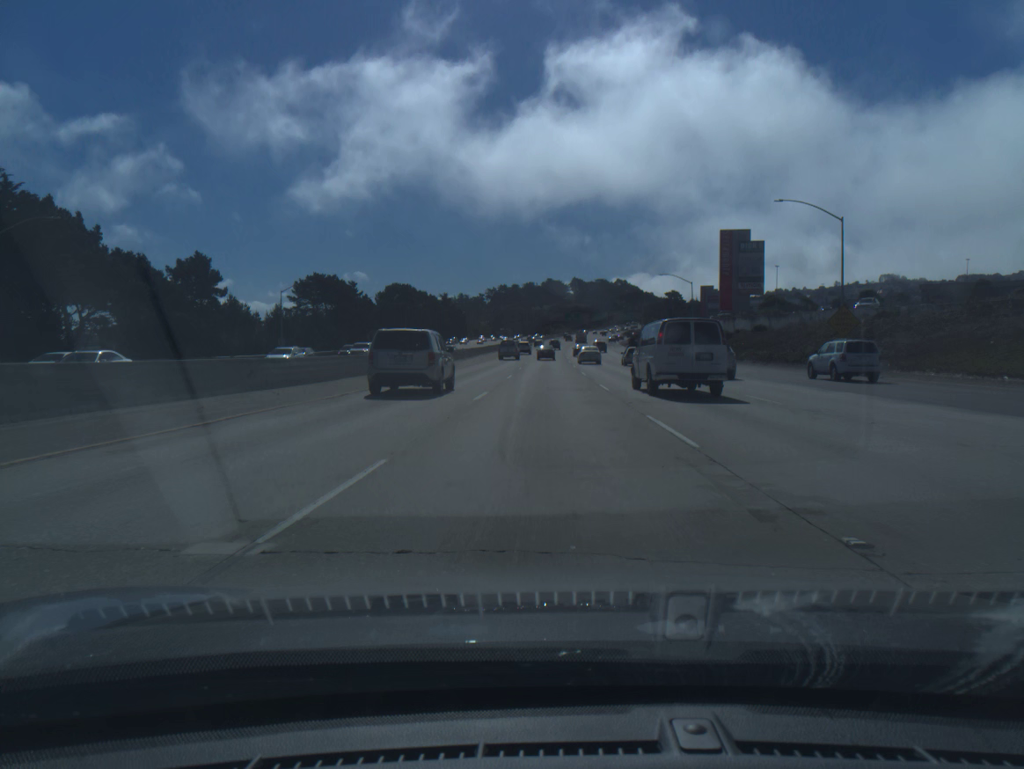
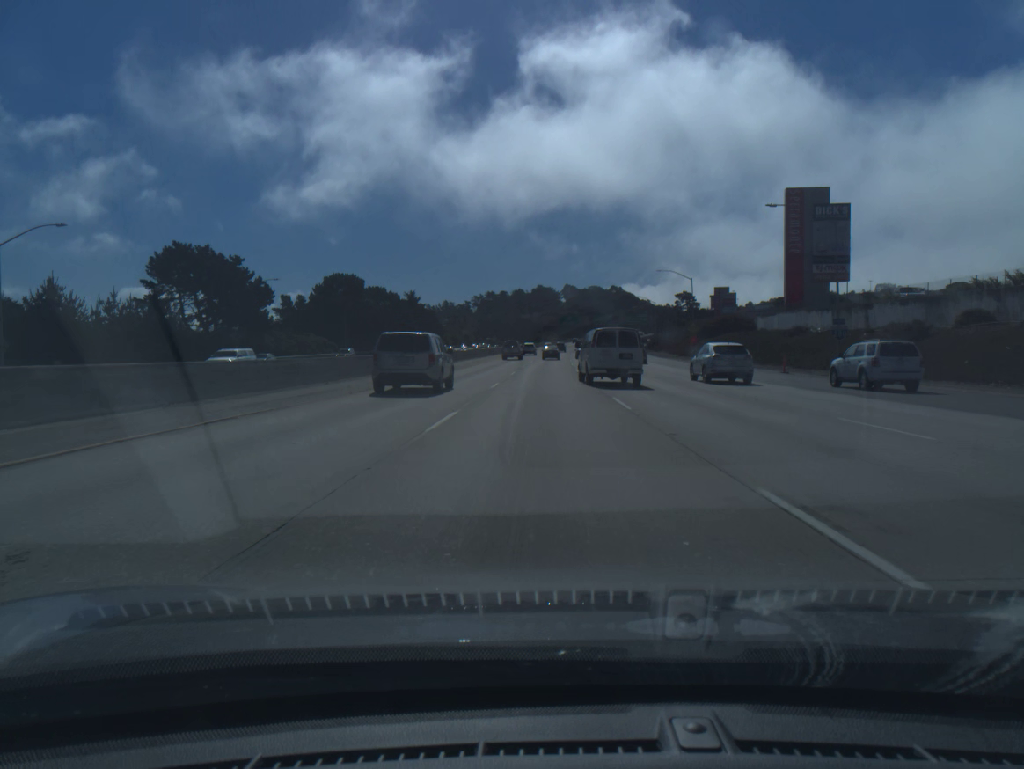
(+0.3, +51.4) m; +1°
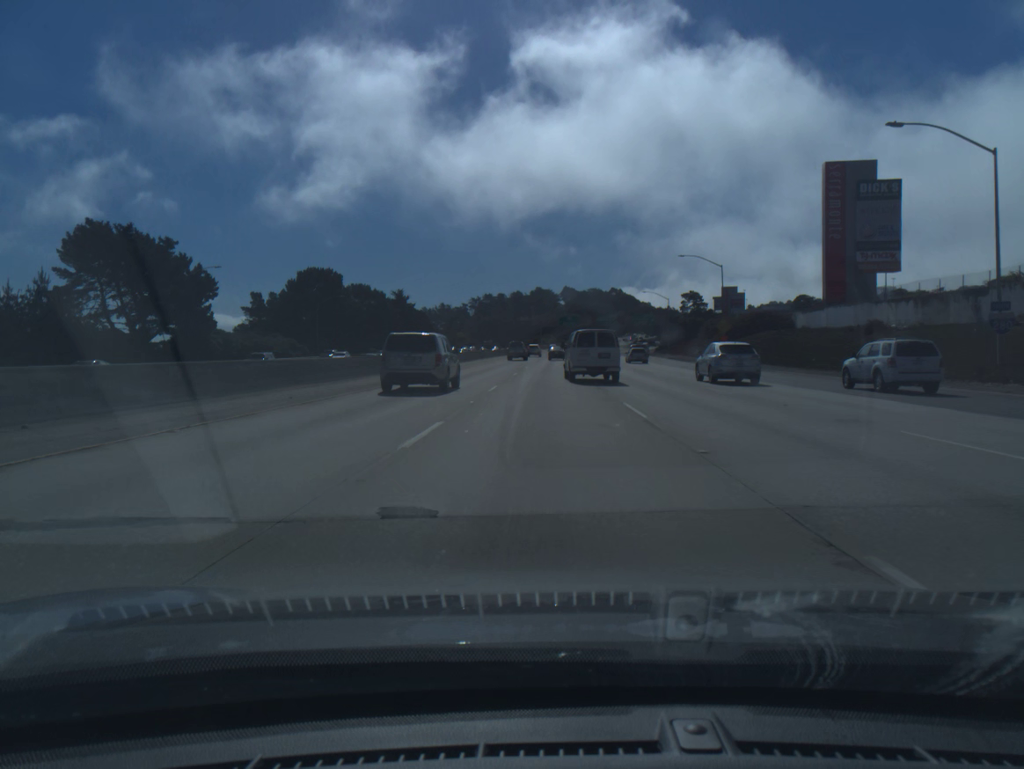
(0.0, +17.1) m; 0°
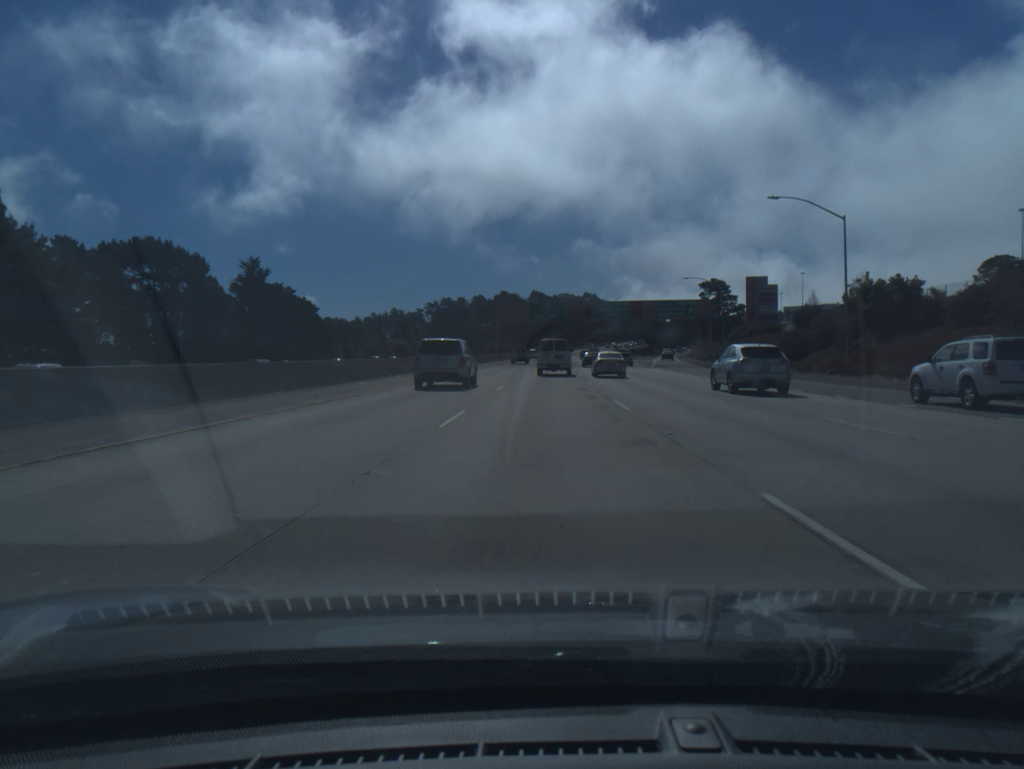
(+1.5, +84.7) m; +2°
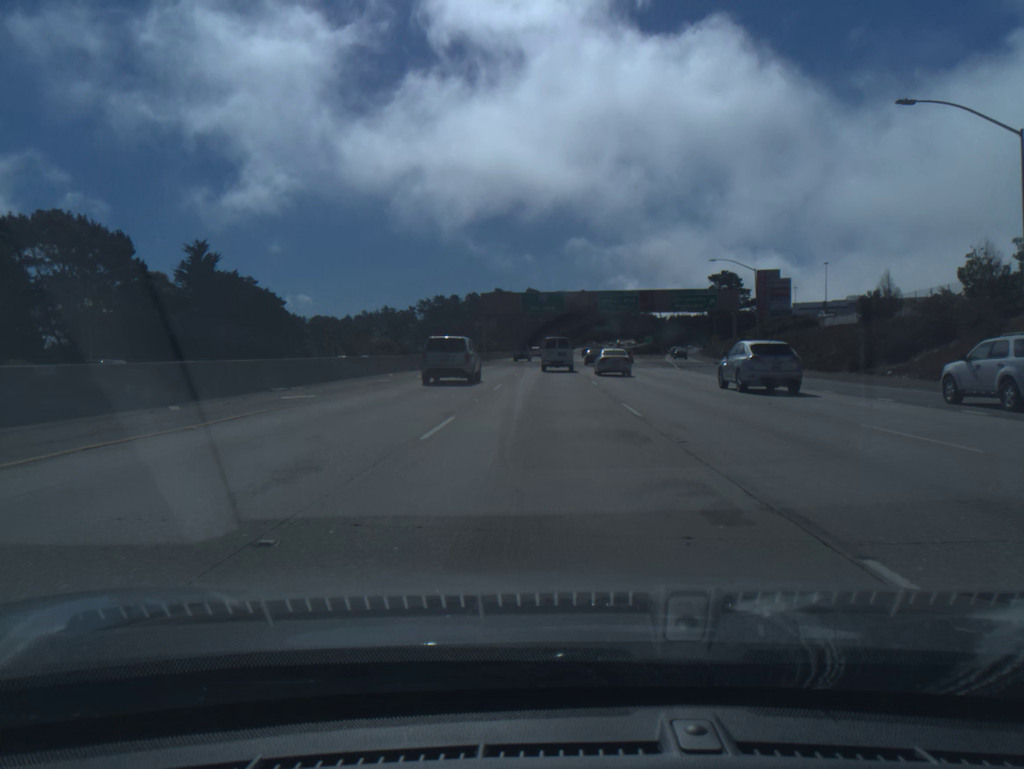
(0.0, +16.8) m; 0°
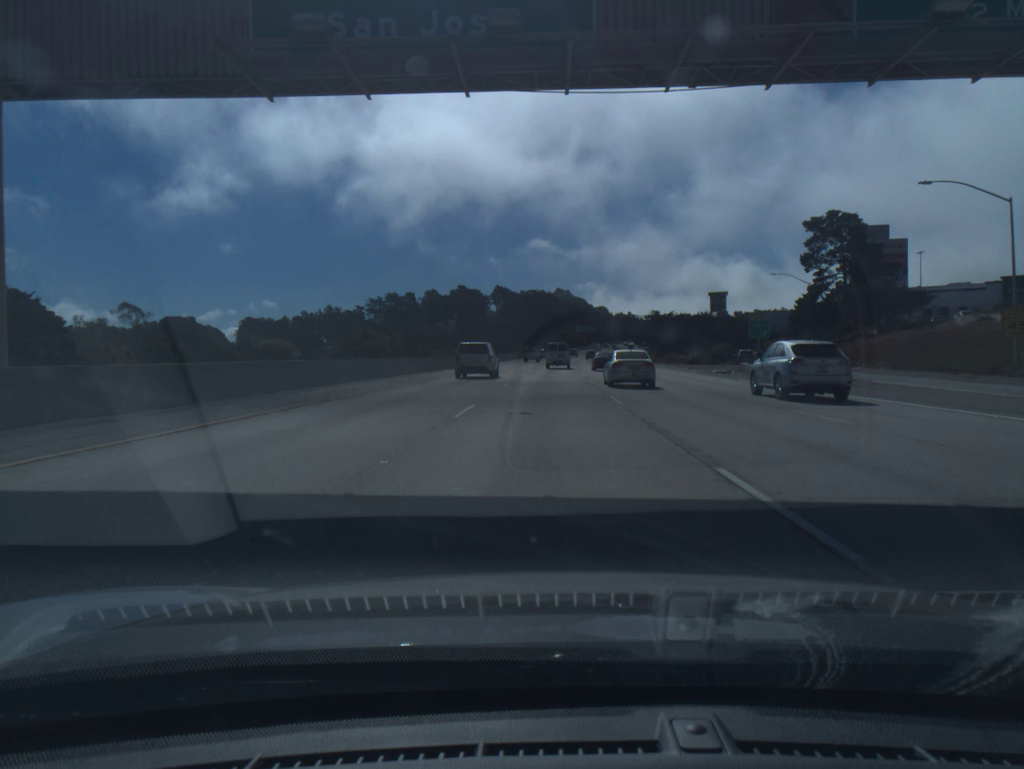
(+1.5, +83.9) m; +2°
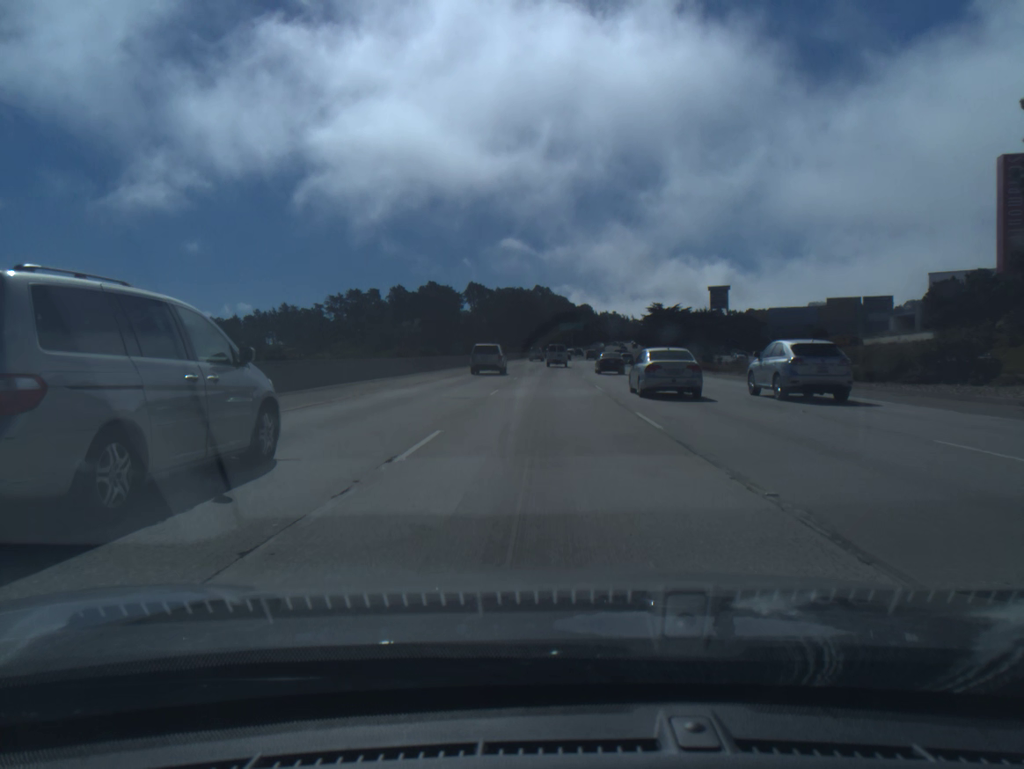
(+0.5, +50.4) m; +1°
